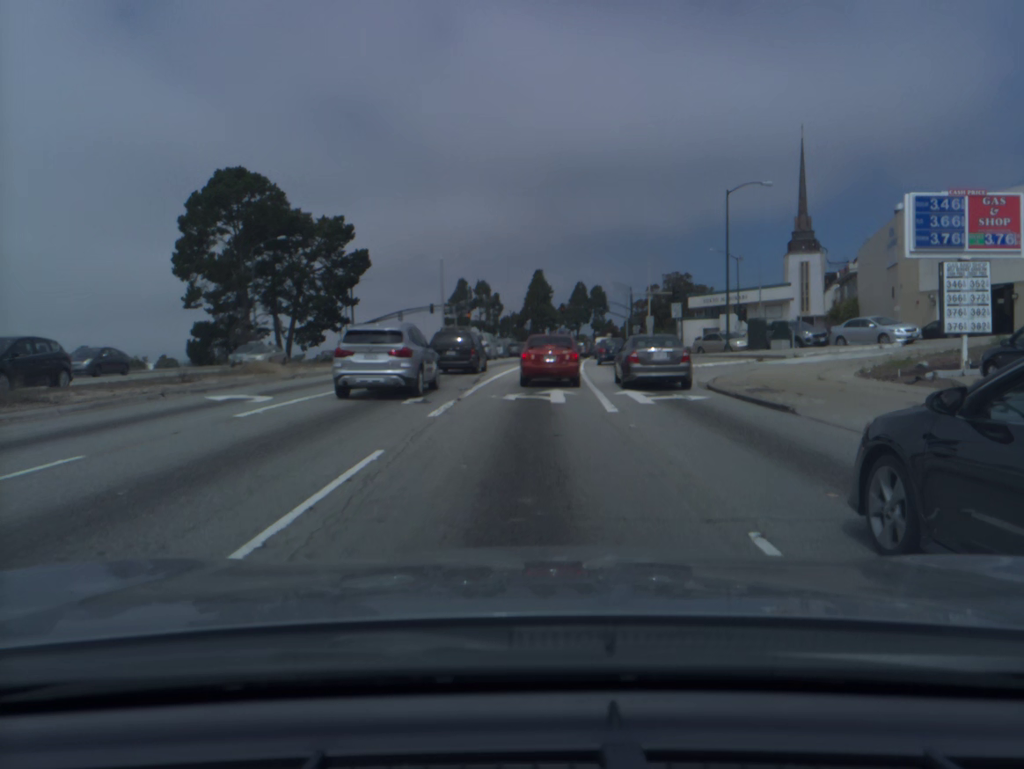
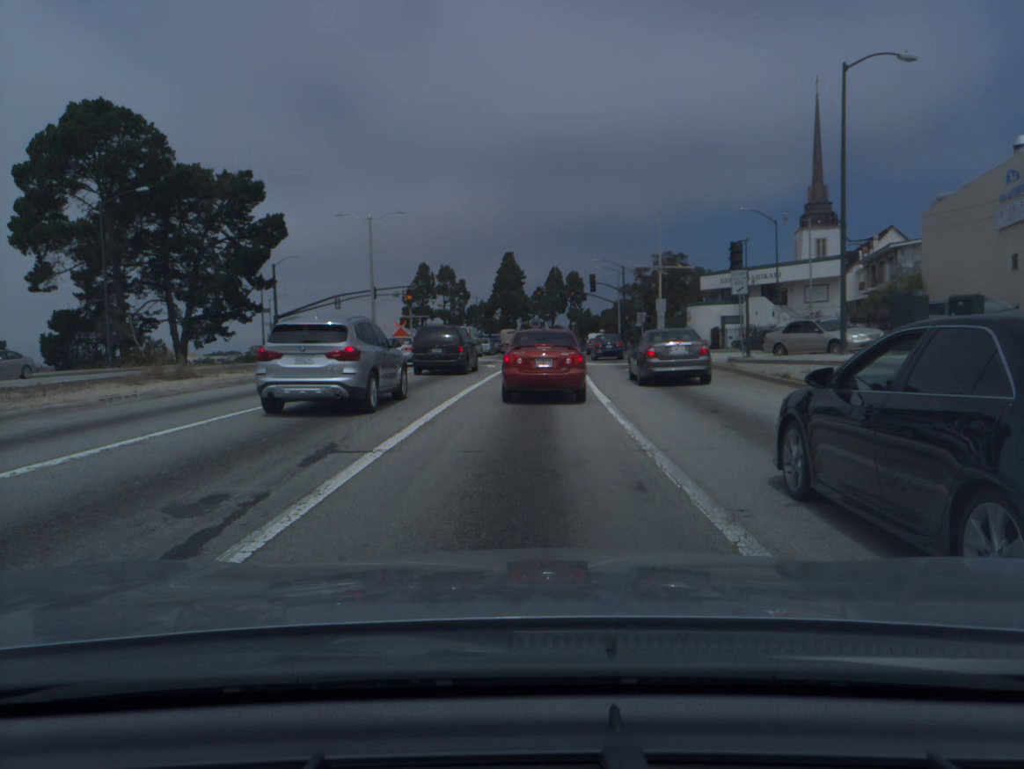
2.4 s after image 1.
(+0.5, +20.0) m; +3°
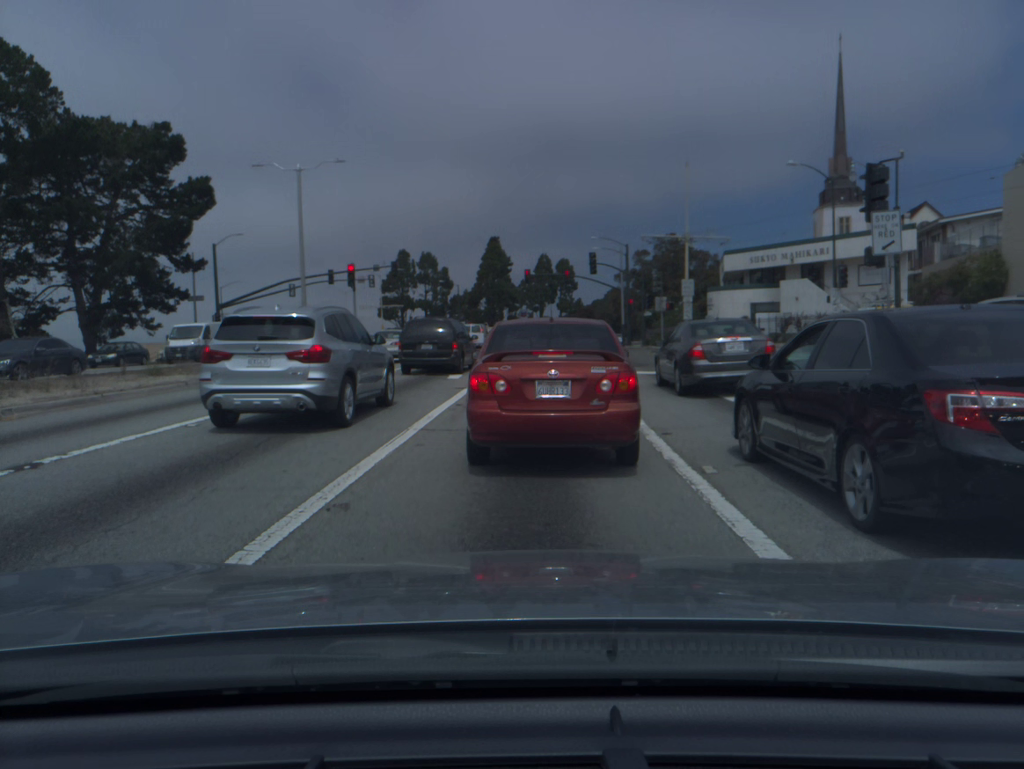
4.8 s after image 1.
(+0.1, +13.4) m; +1°
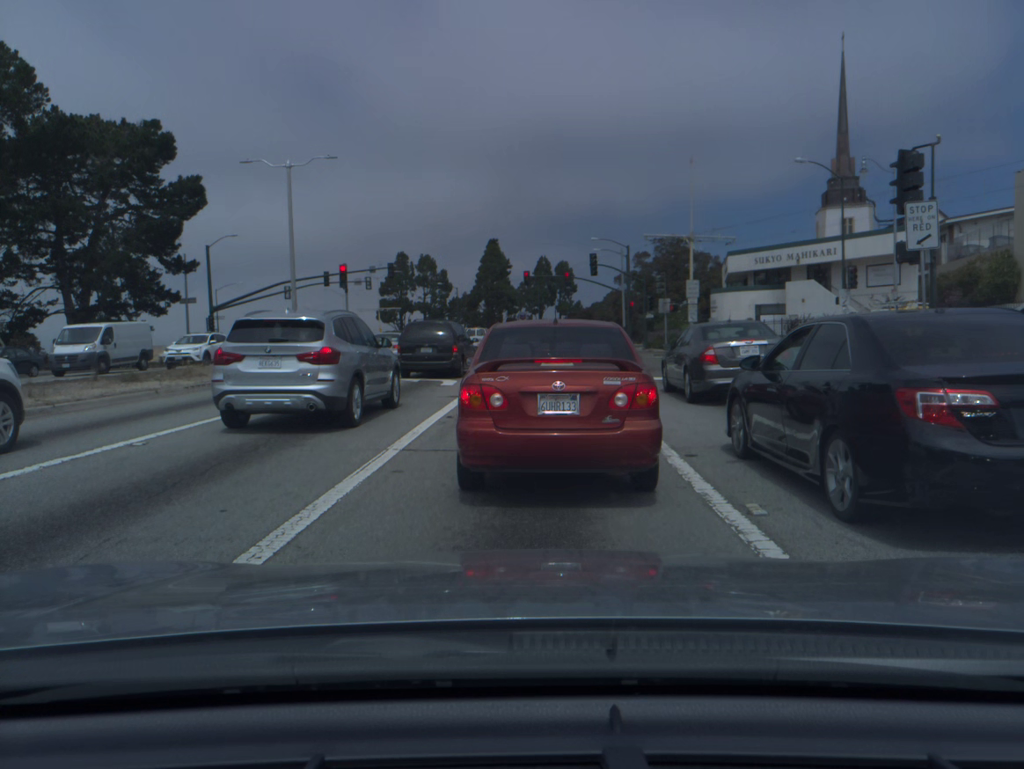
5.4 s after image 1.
(0.0, +1.6) m; 0°
